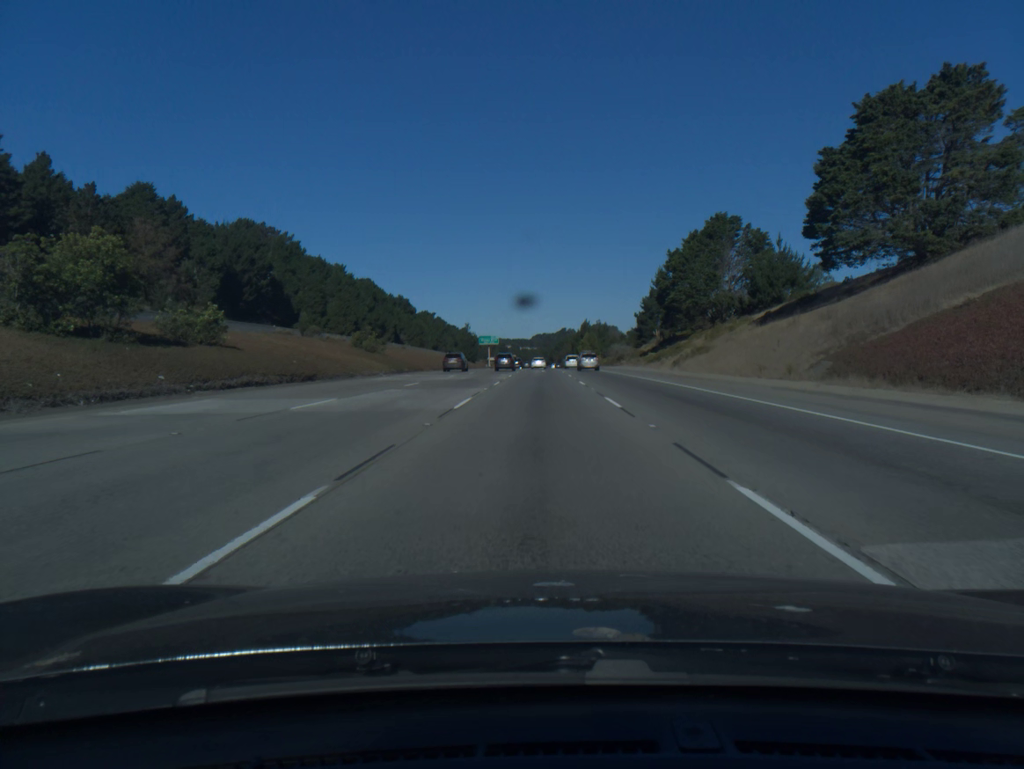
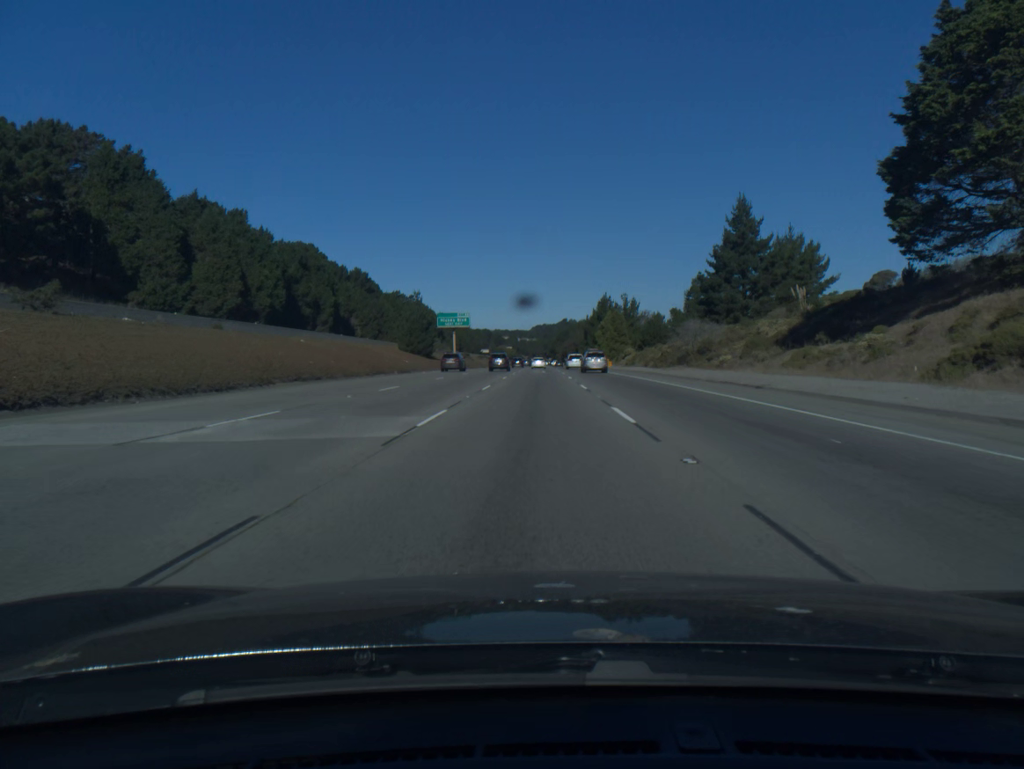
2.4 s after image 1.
(+0.2, +77.3) m; 0°
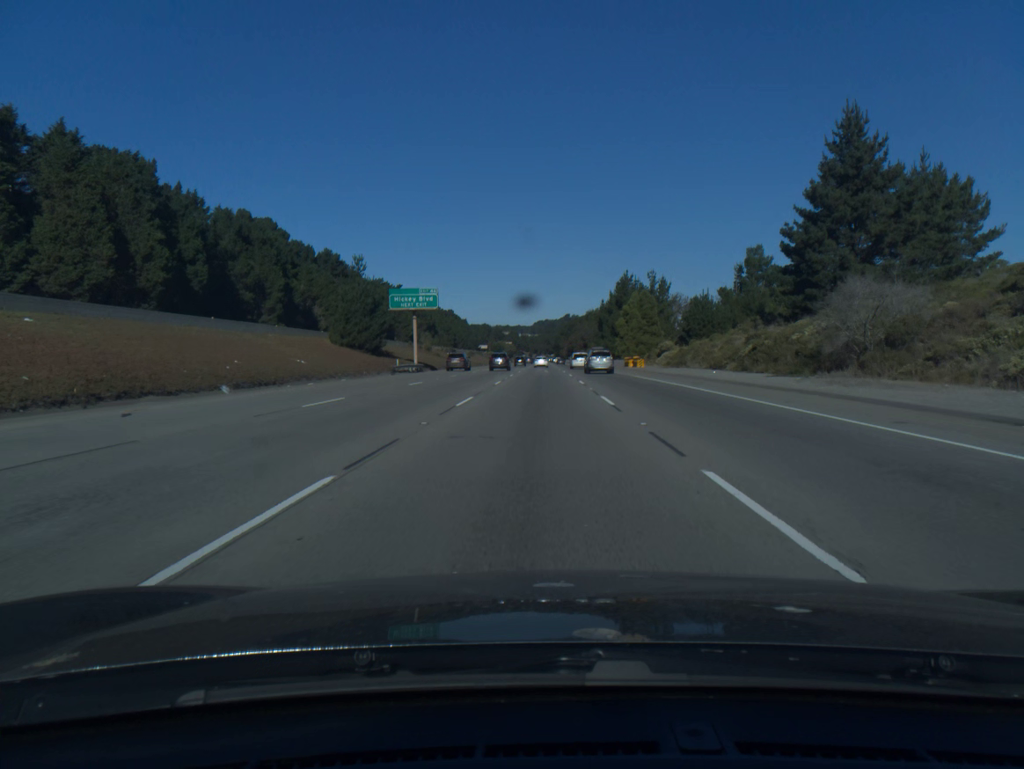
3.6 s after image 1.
(-0.1, +38.6) m; 0°
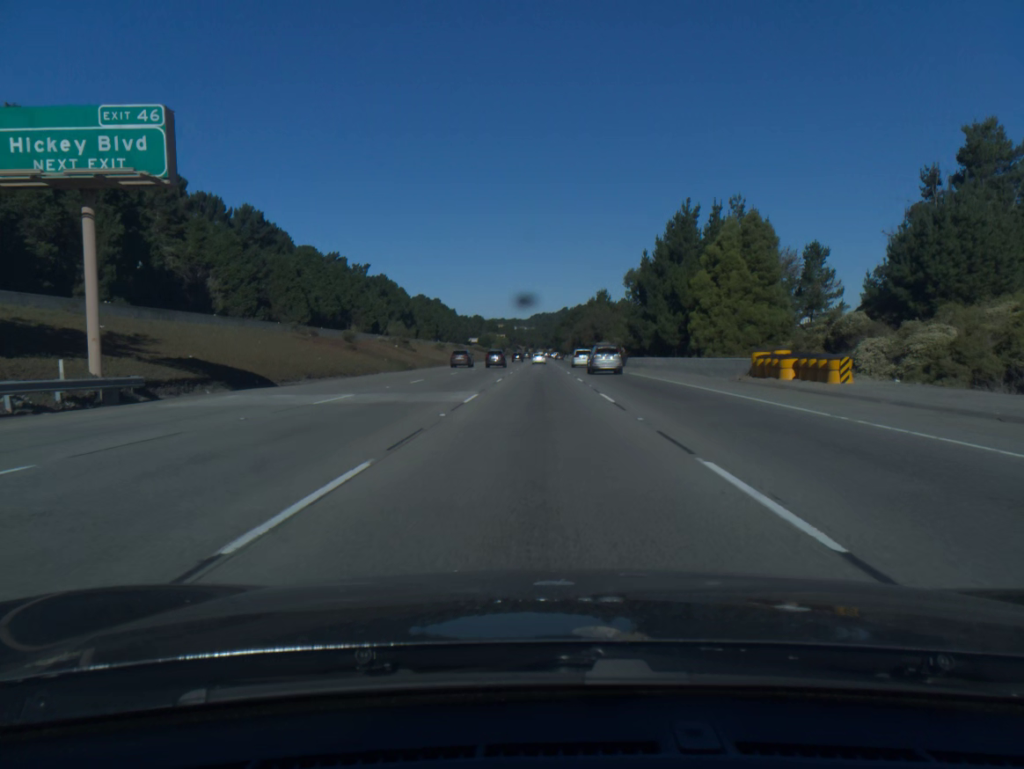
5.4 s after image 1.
(0.0, +57.8) m; 0°
